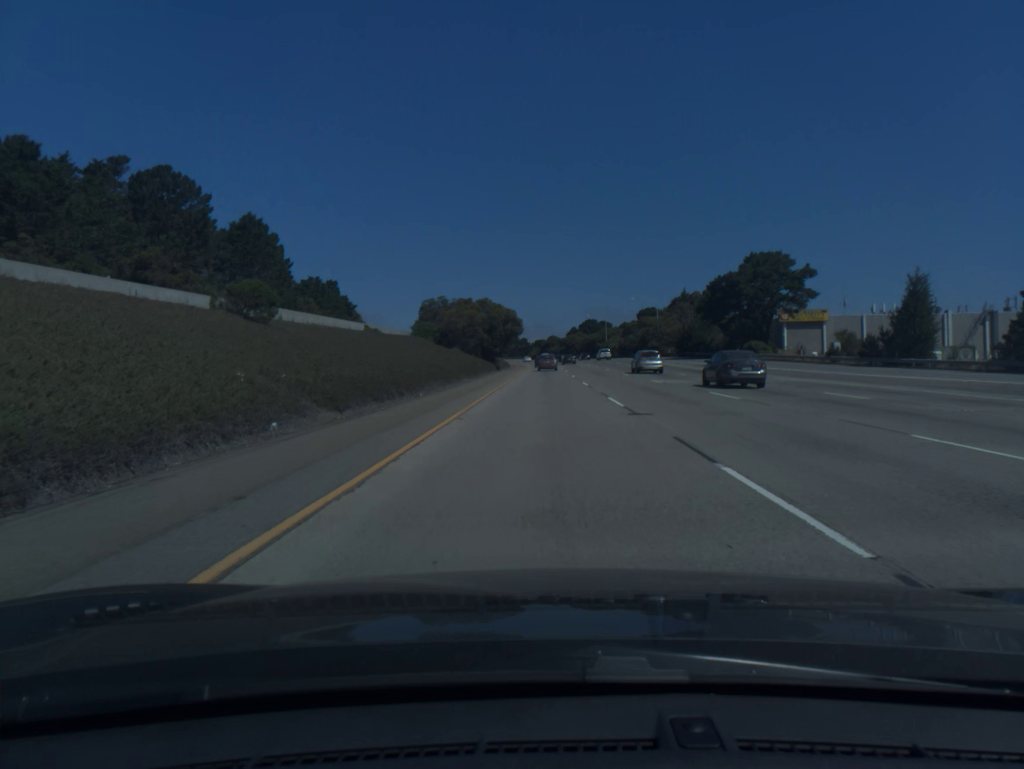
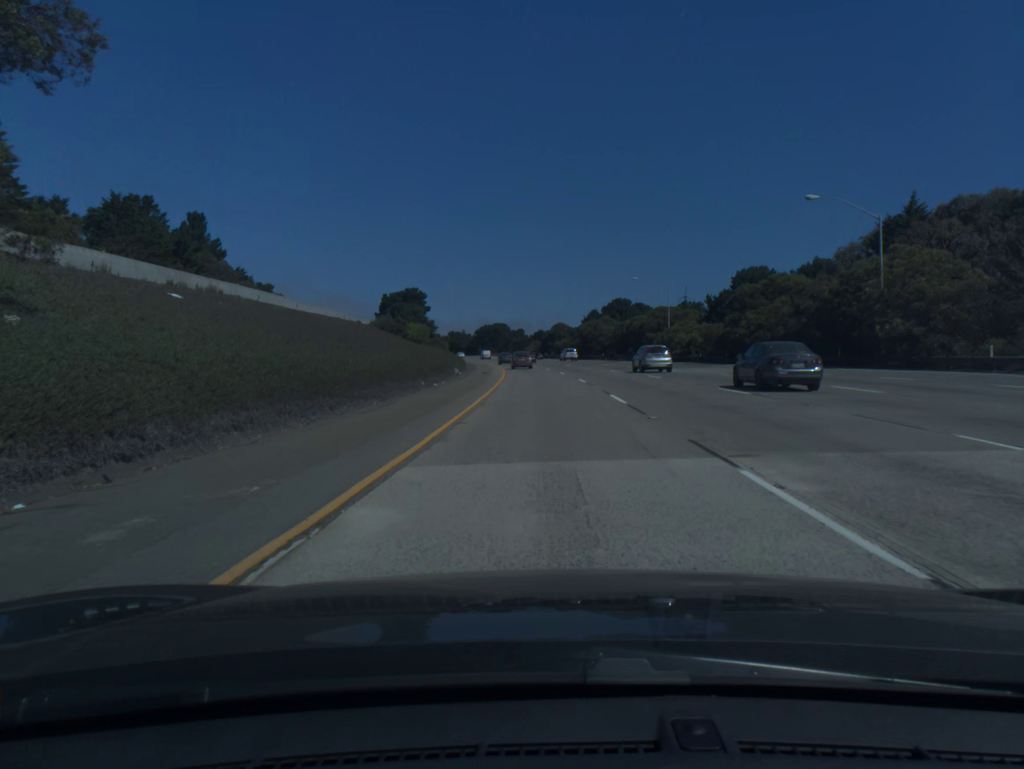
(-0.1, +88.4) m; 0°
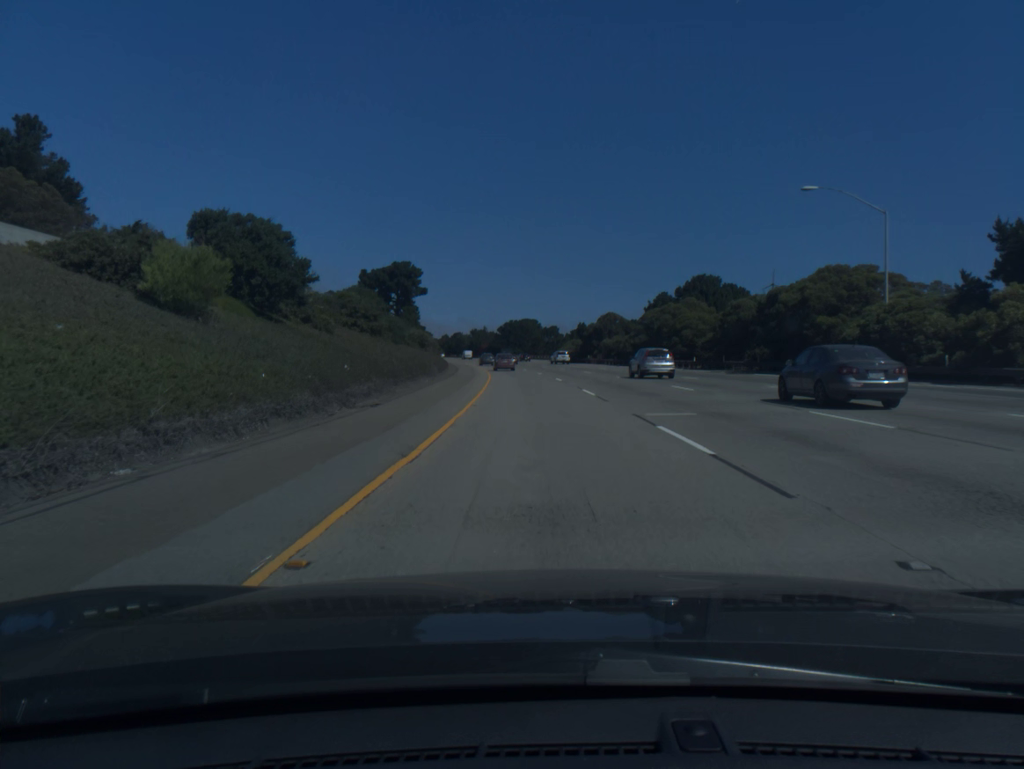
(-0.9, +53.0) m; -2°
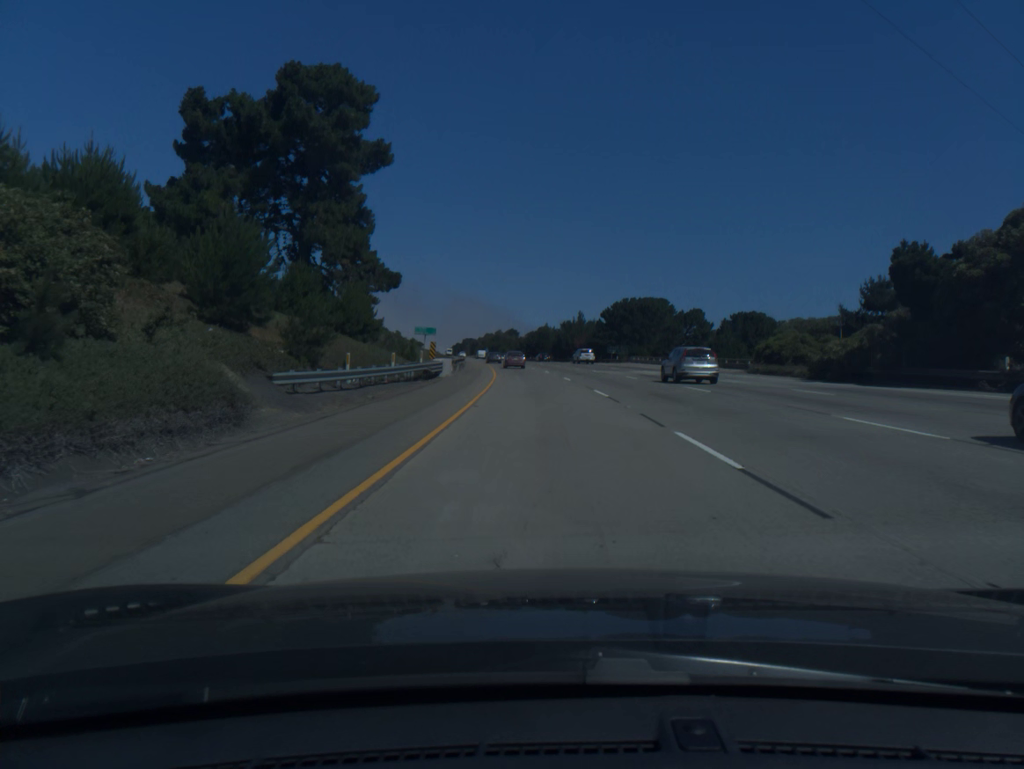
(-5.4, +88.2) m; -7°
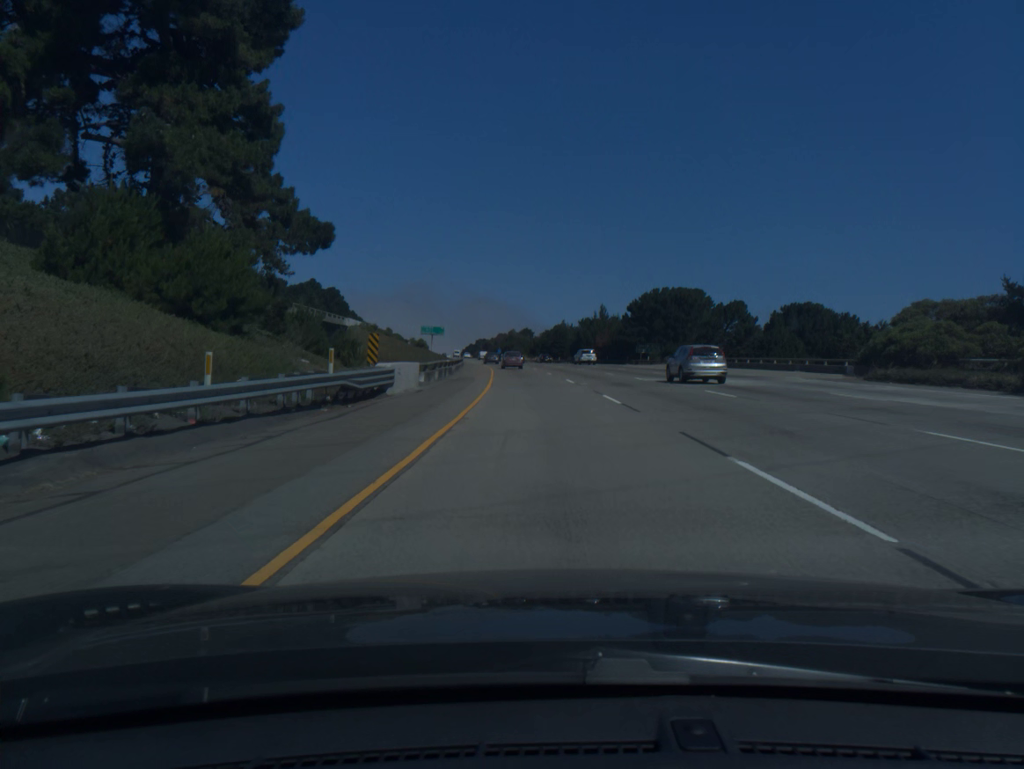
(-0.2, +17.7) m; -1°
